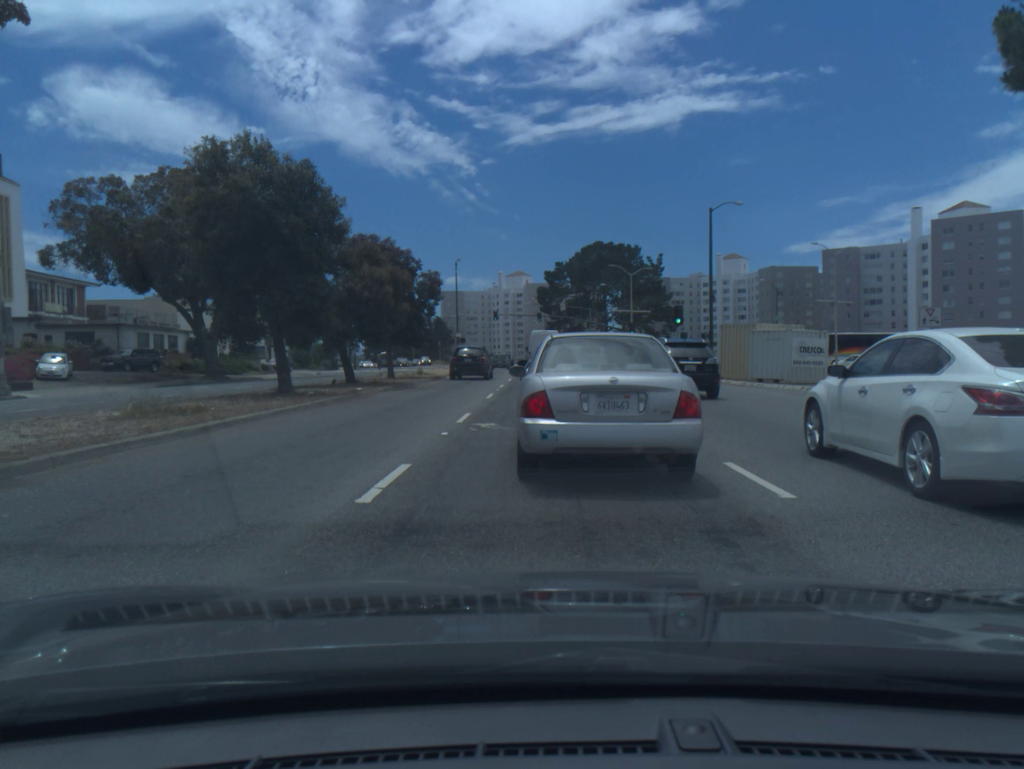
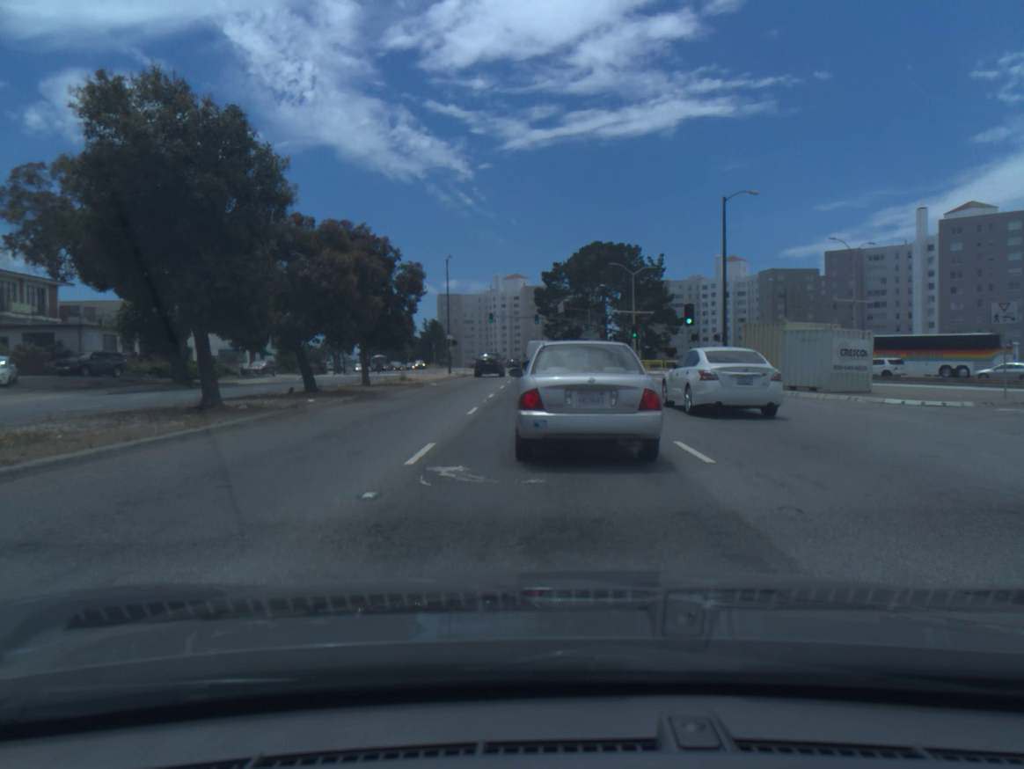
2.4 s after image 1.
(+0.1, +5.0) m; +1°
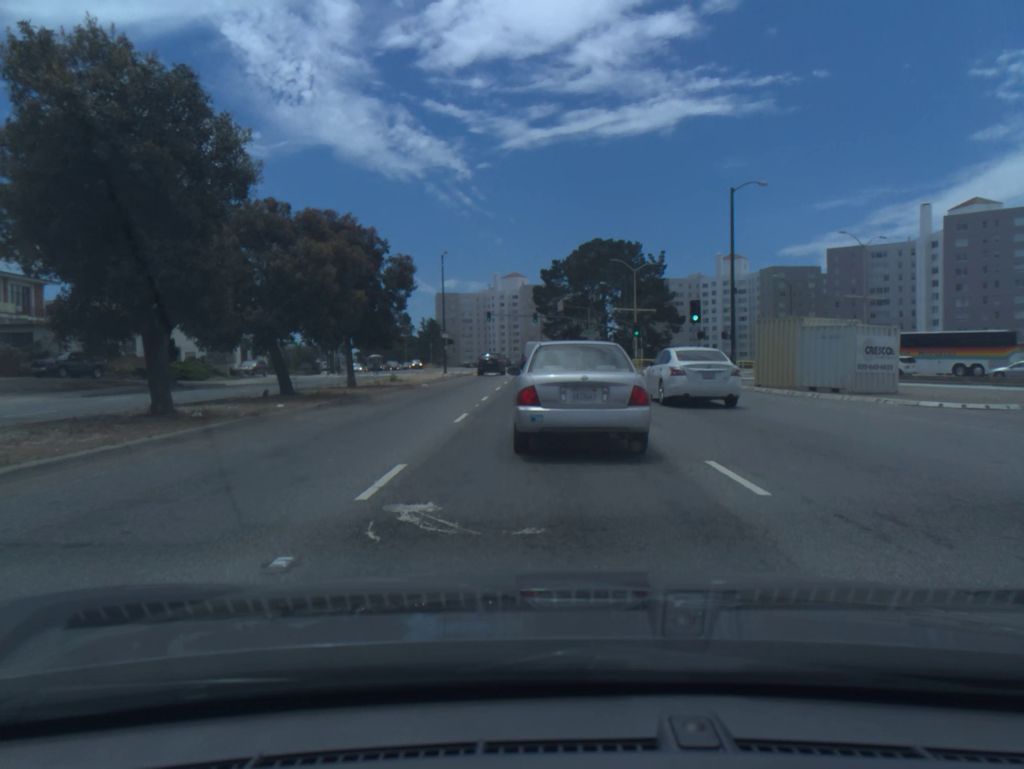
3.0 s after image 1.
(0.0, +2.2) m; 0°
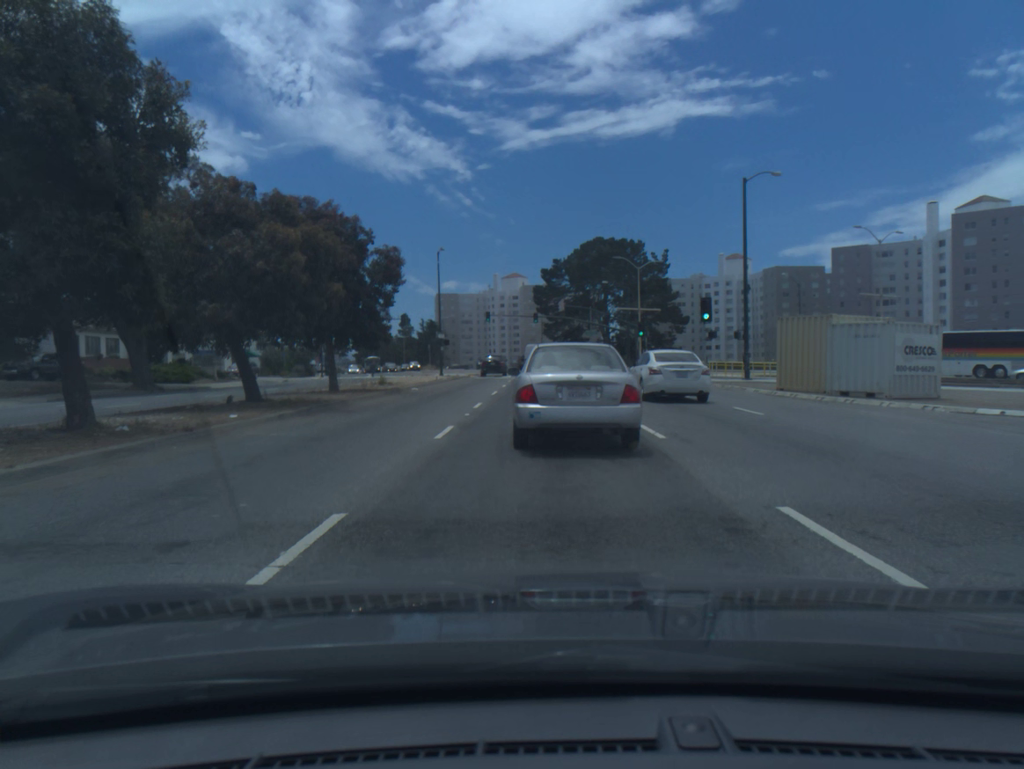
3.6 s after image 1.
(0.0, +2.7) m; 0°
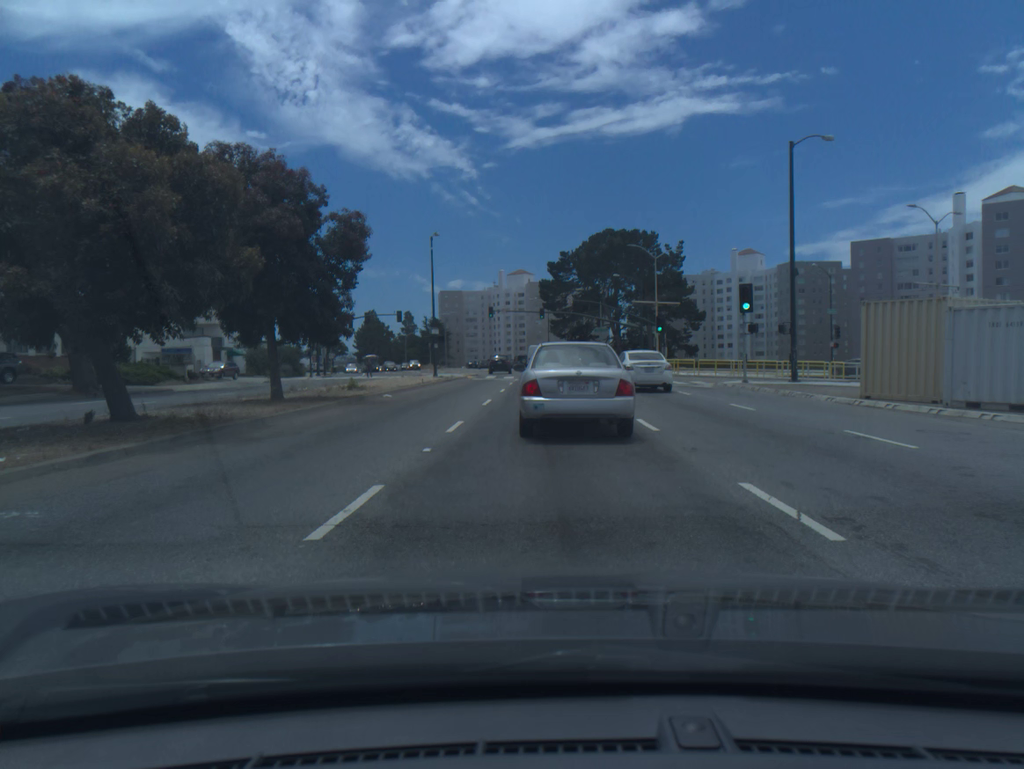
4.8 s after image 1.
(0.0, +6.7) m; -1°
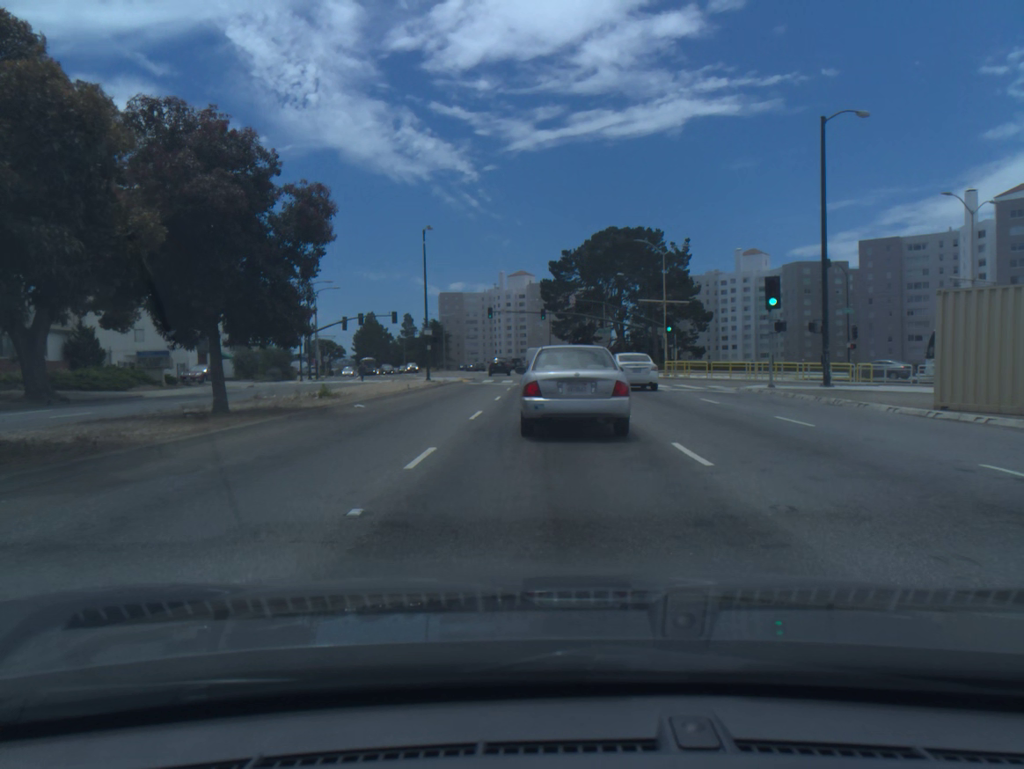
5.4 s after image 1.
(0.0, +3.9) m; 0°
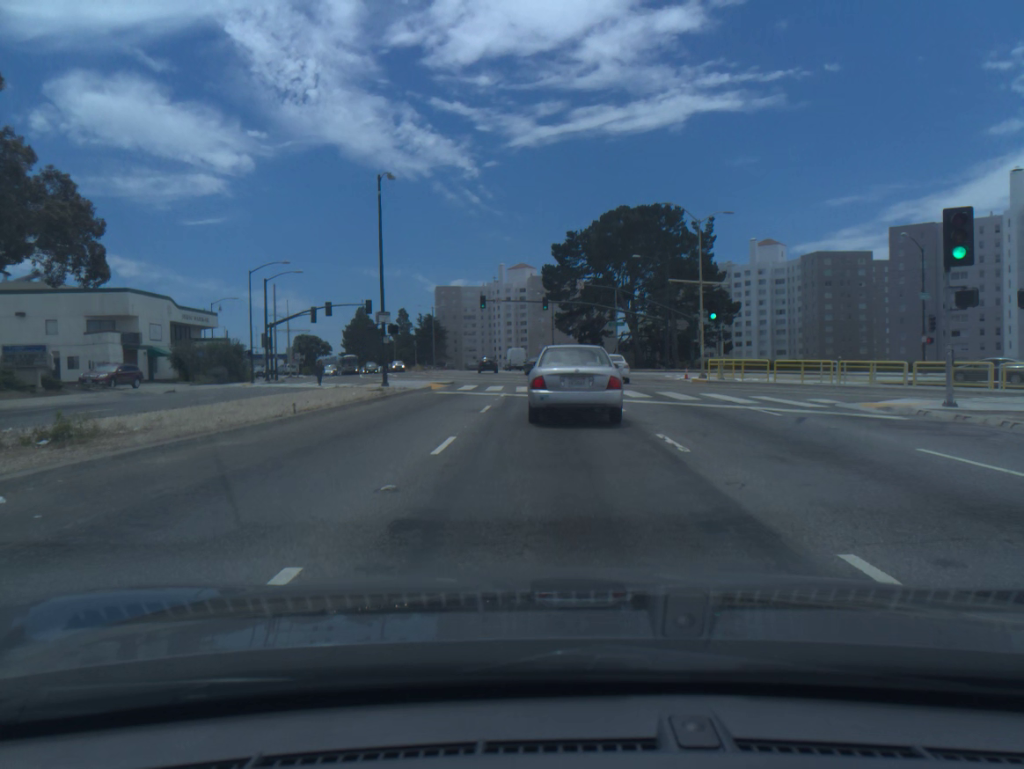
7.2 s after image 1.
(0.0, +13.7) m; 0°
